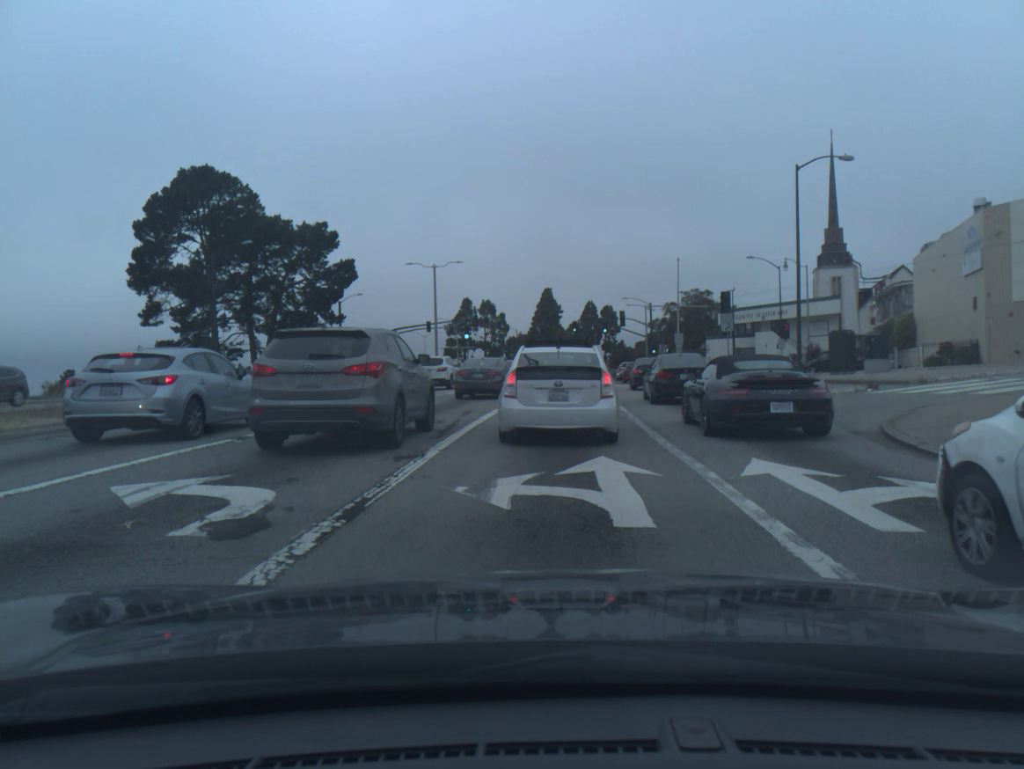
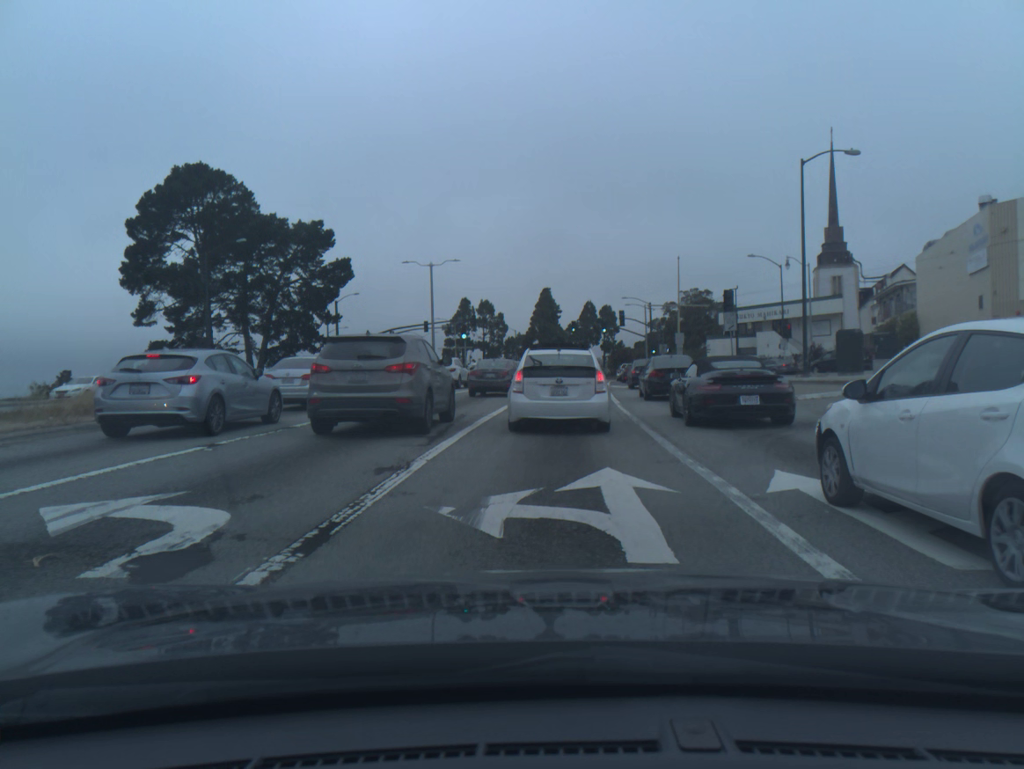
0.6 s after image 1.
(0.0, +1.0) m; 0°
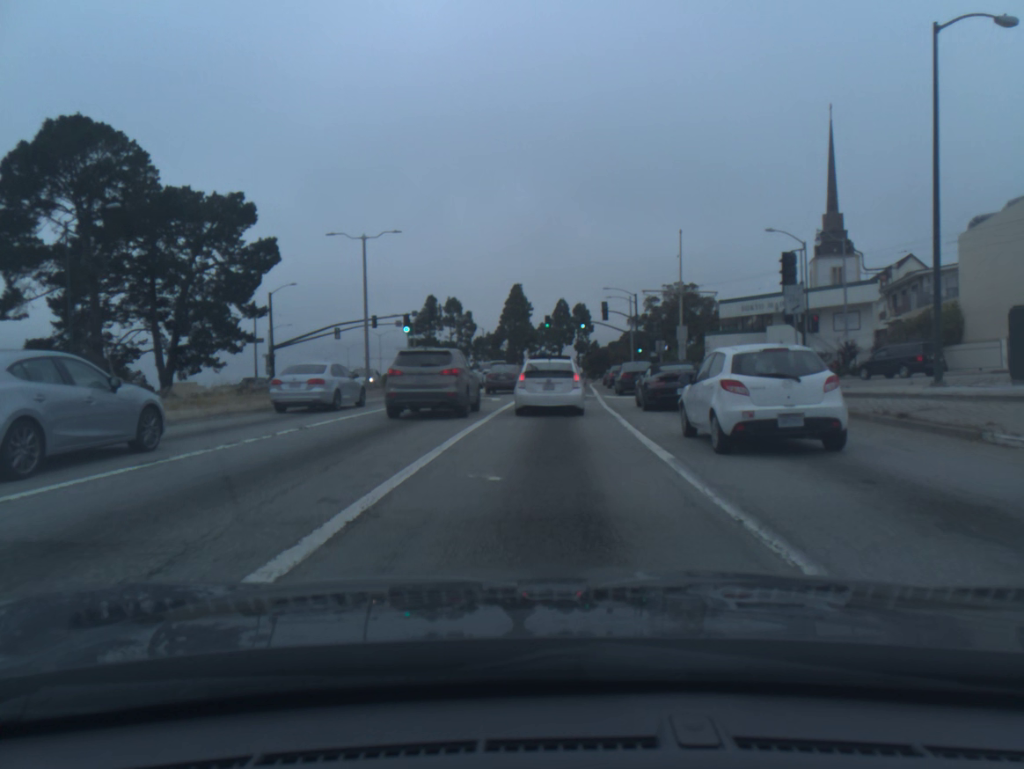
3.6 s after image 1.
(+0.3, +13.7) m; +2°
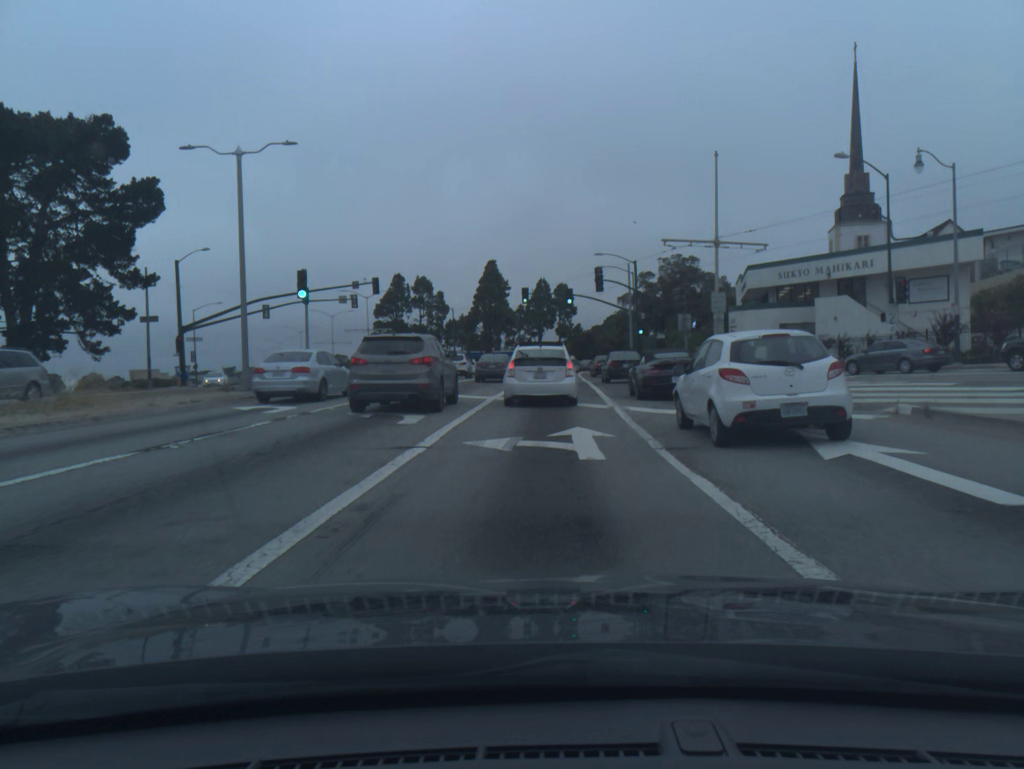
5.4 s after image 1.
(+0.2, +15.5) m; +2°
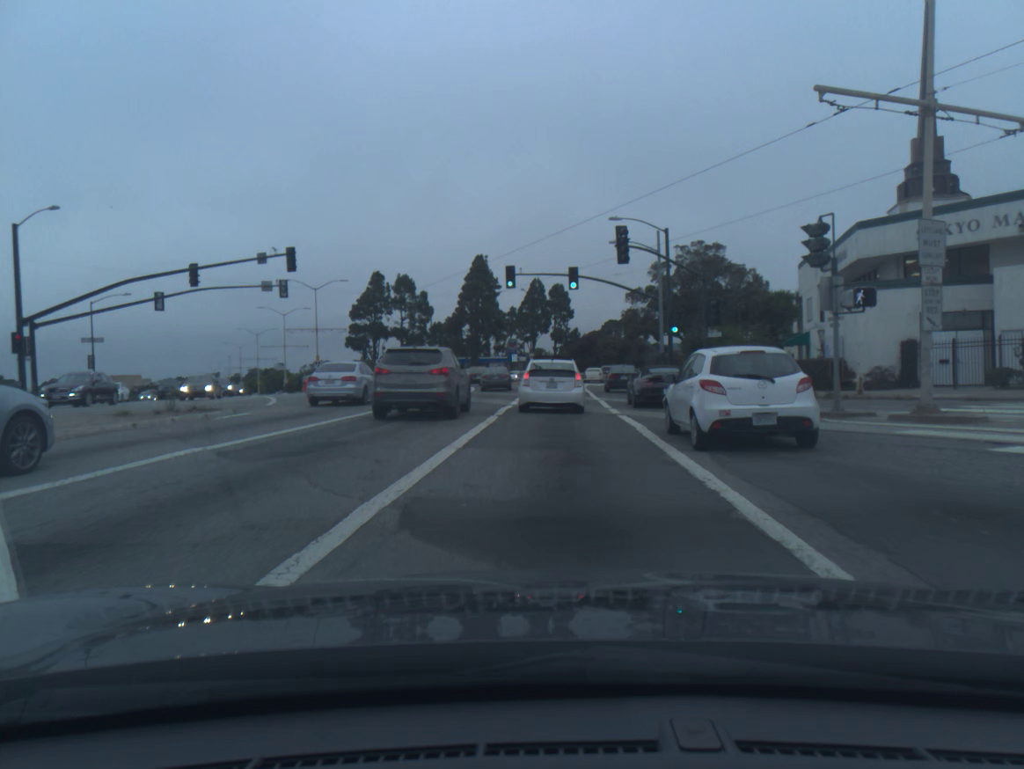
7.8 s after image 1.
(+0.1, +20.0) m; +1°
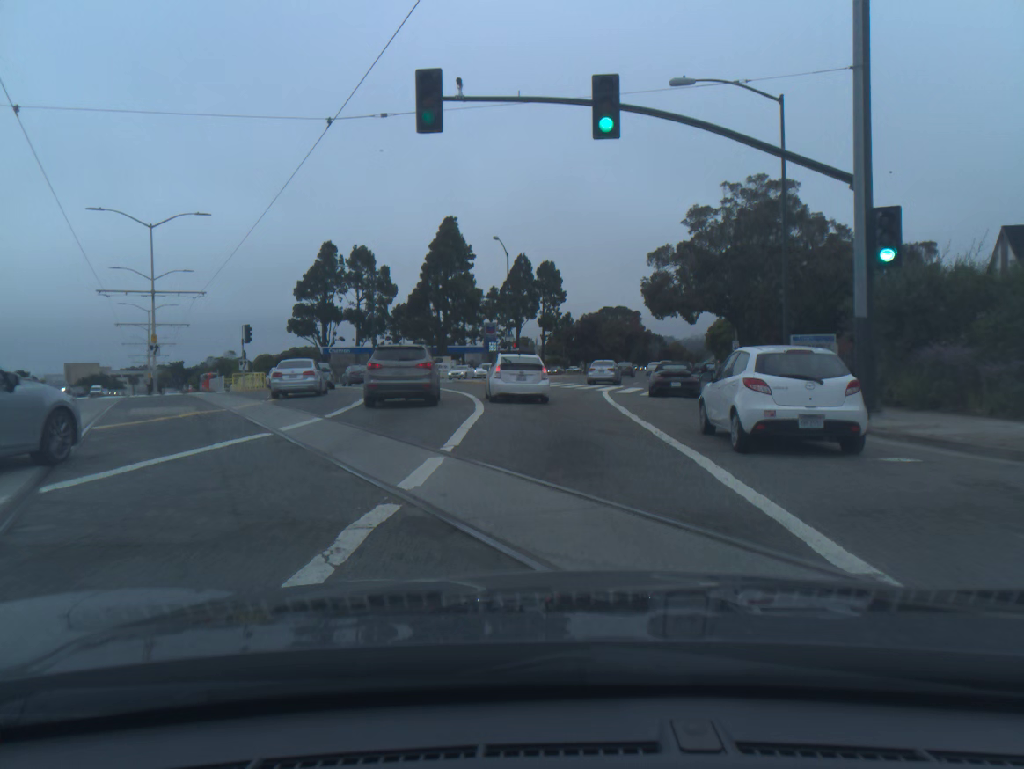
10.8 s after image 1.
(+0.1, +29.3) m; +1°
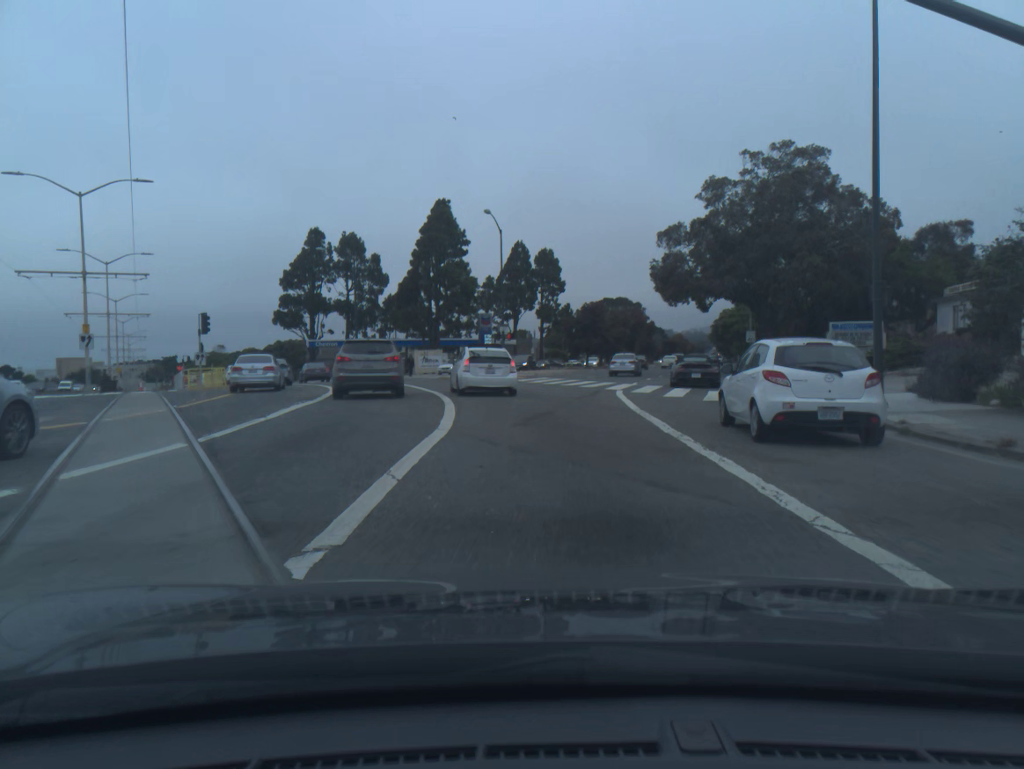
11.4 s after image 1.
(0.0, +6.6) m; 0°
